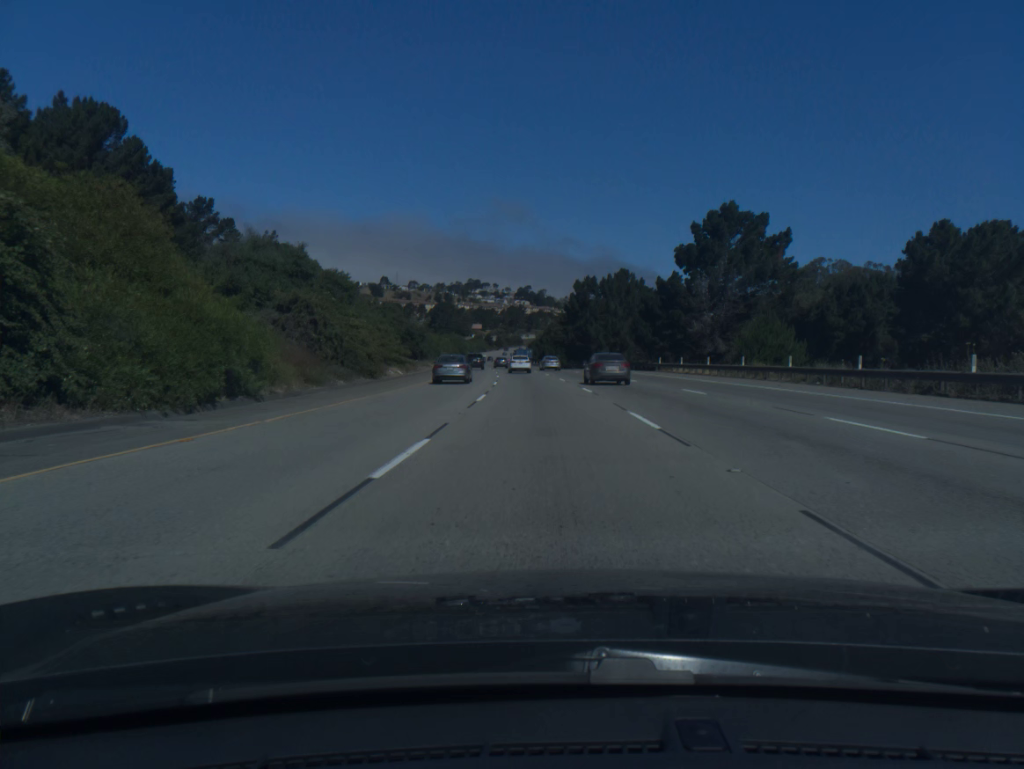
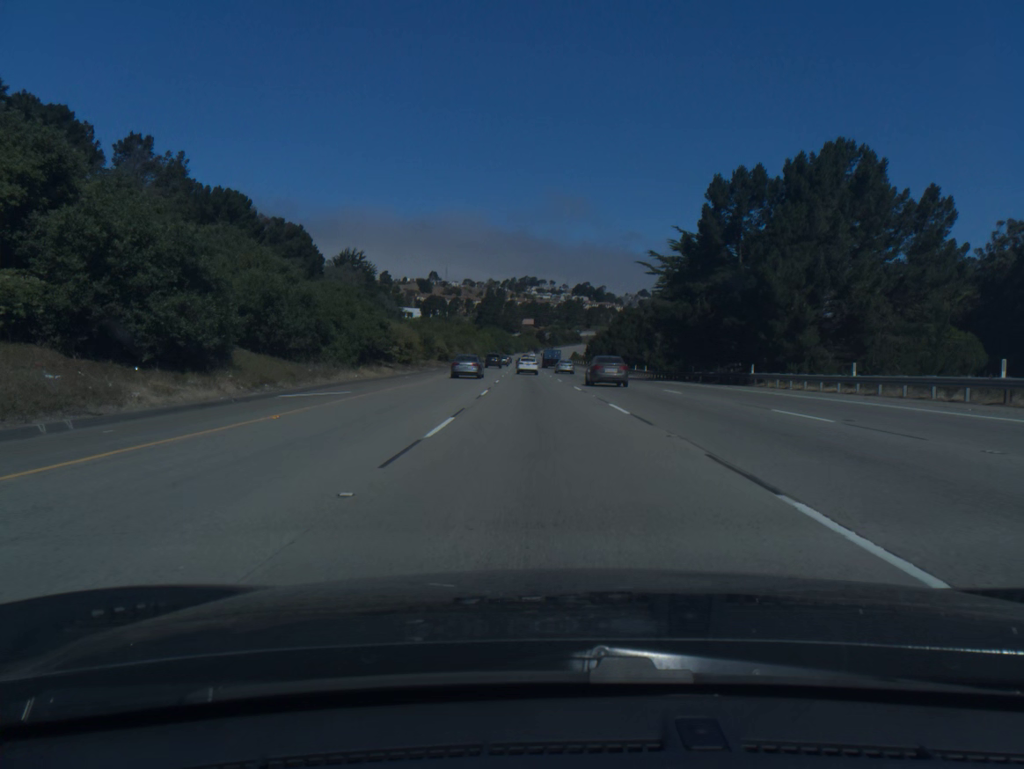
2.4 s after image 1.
(-2.5, +69.1) m; -4°
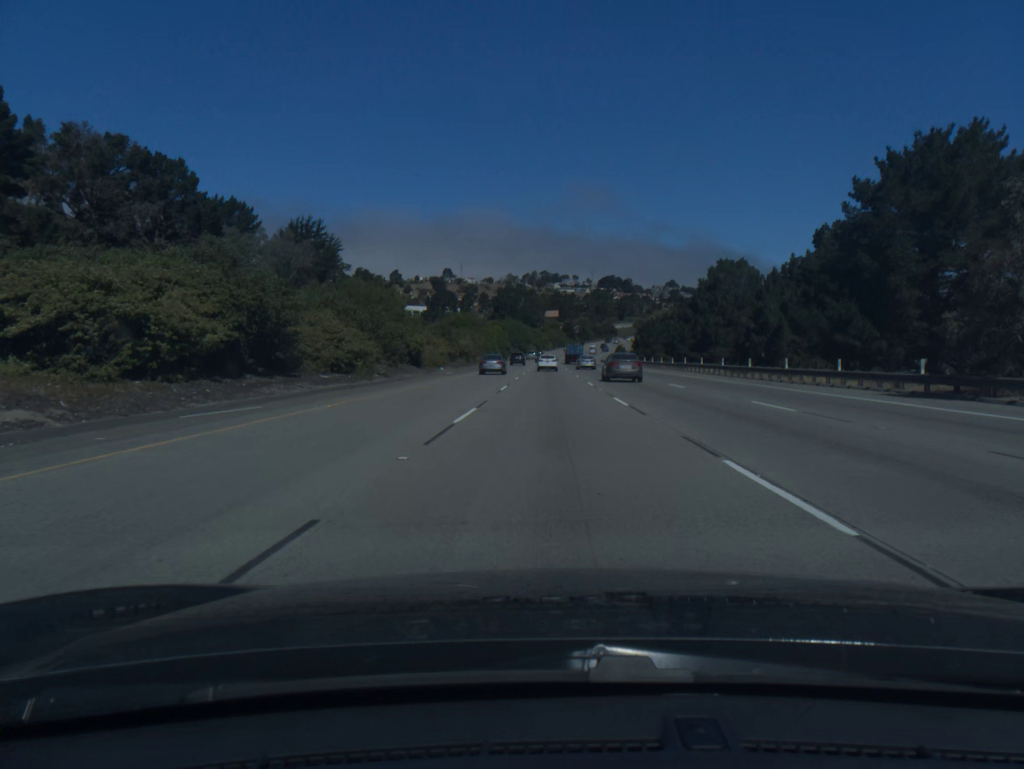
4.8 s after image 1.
(-1.7, +70.3) m; -2°
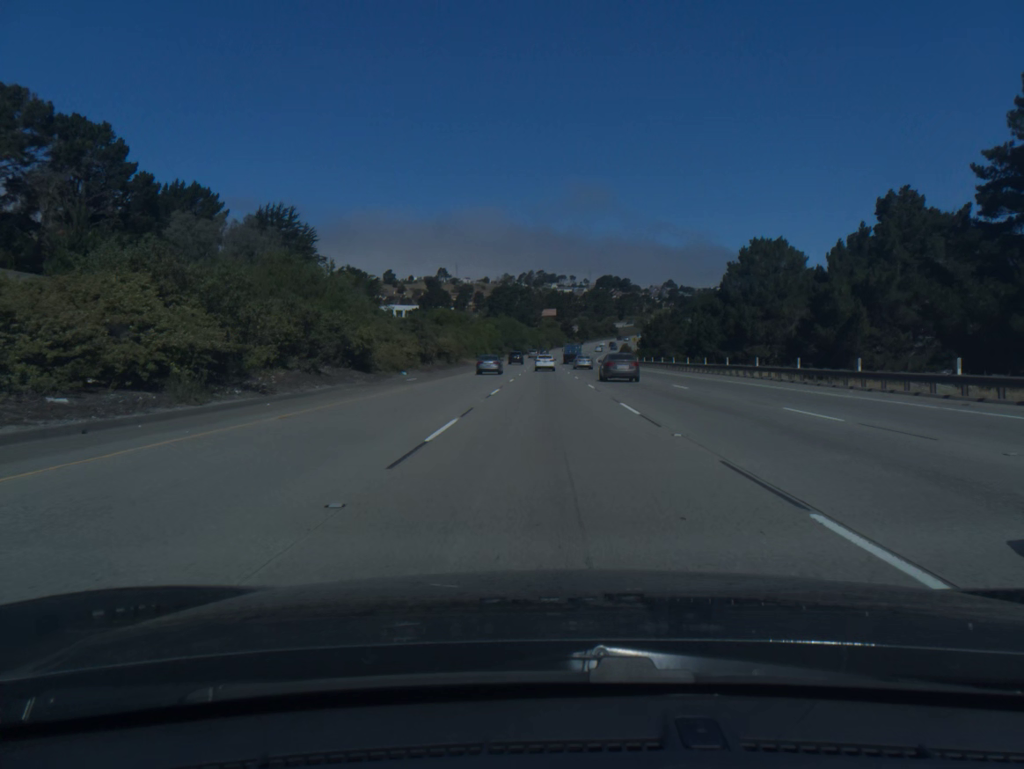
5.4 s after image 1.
(0.0, +17.7) m; 0°
